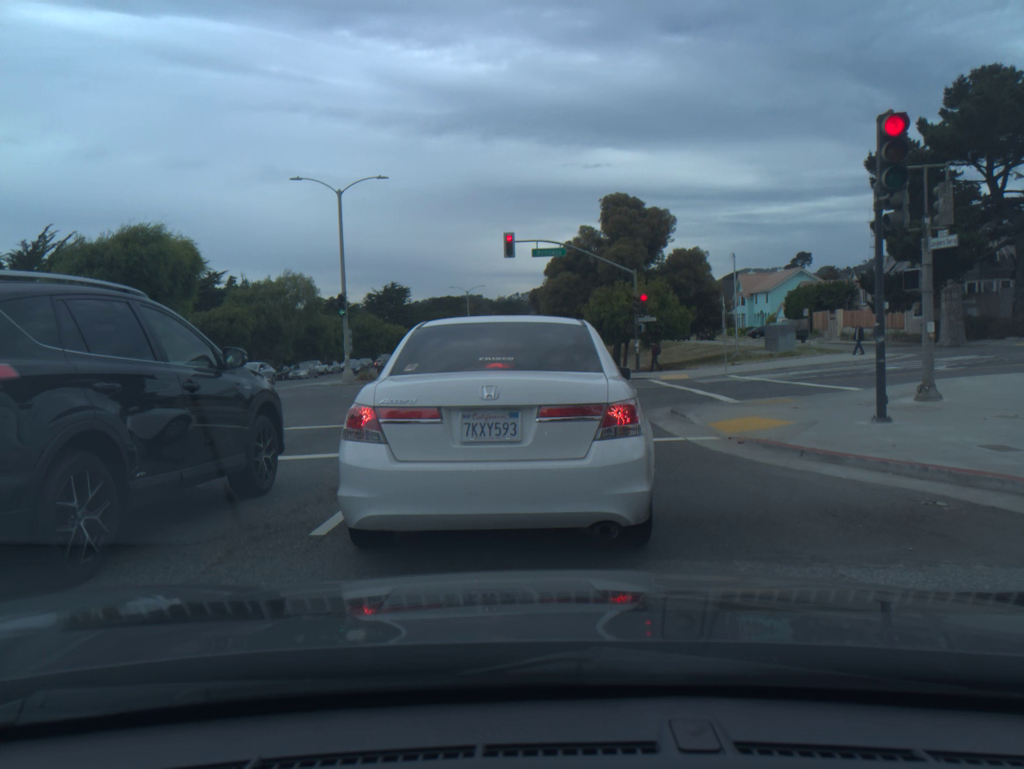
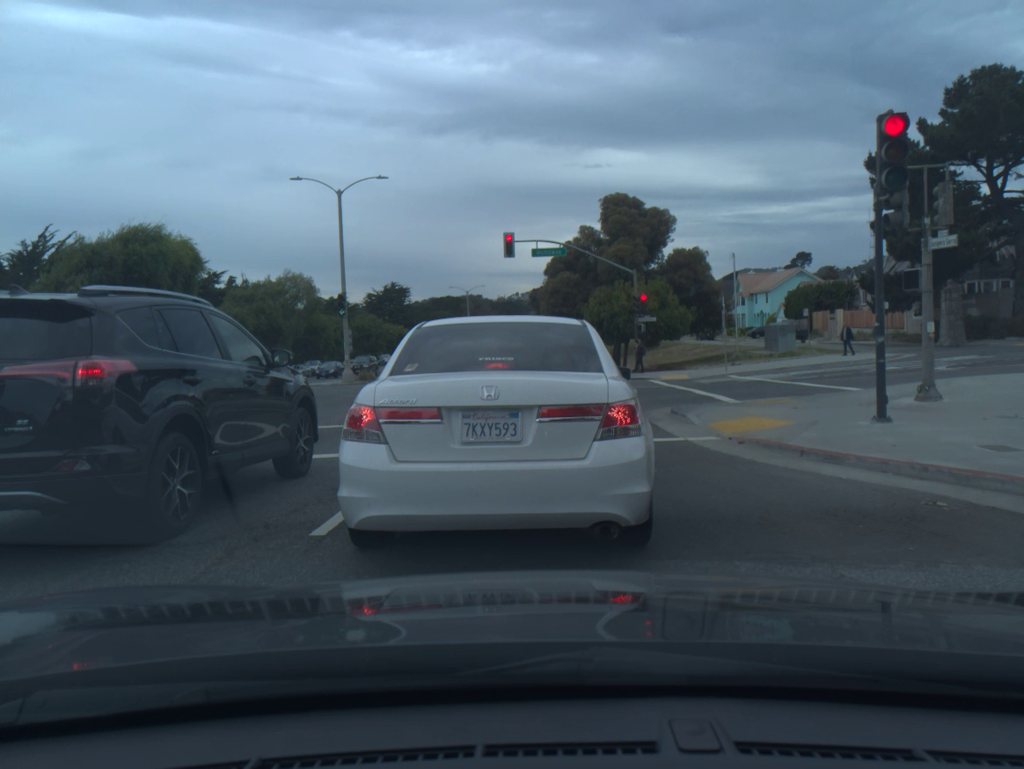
(0.0, 0.0) m; 0°
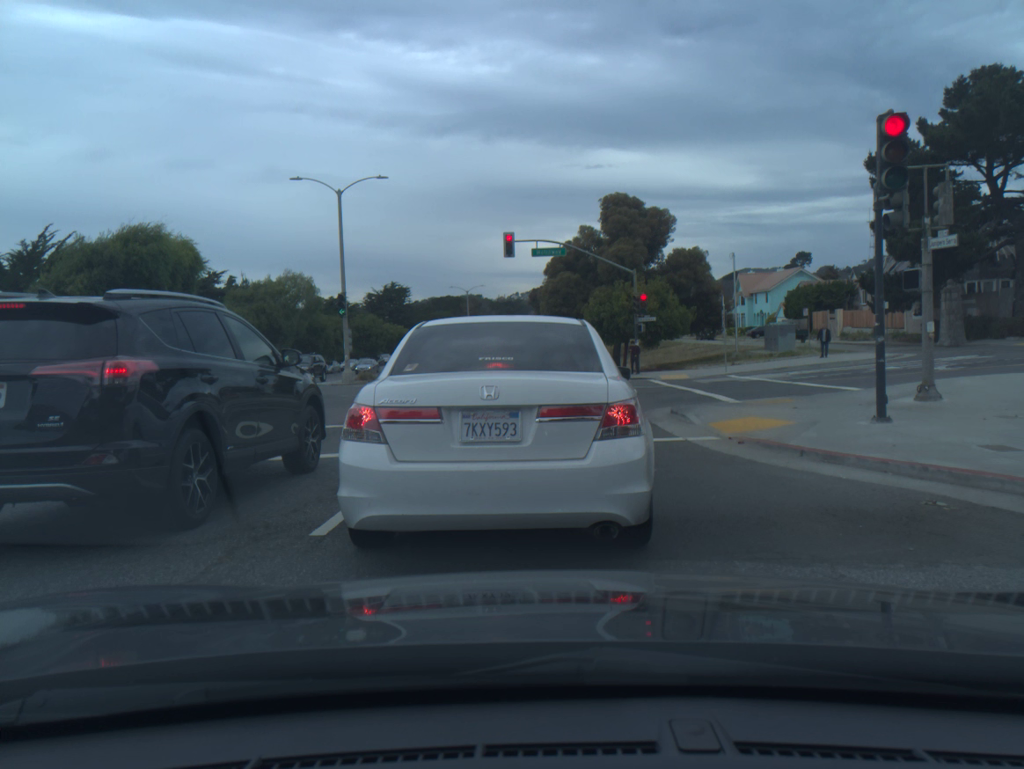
(0.0, +0.1) m; 0°
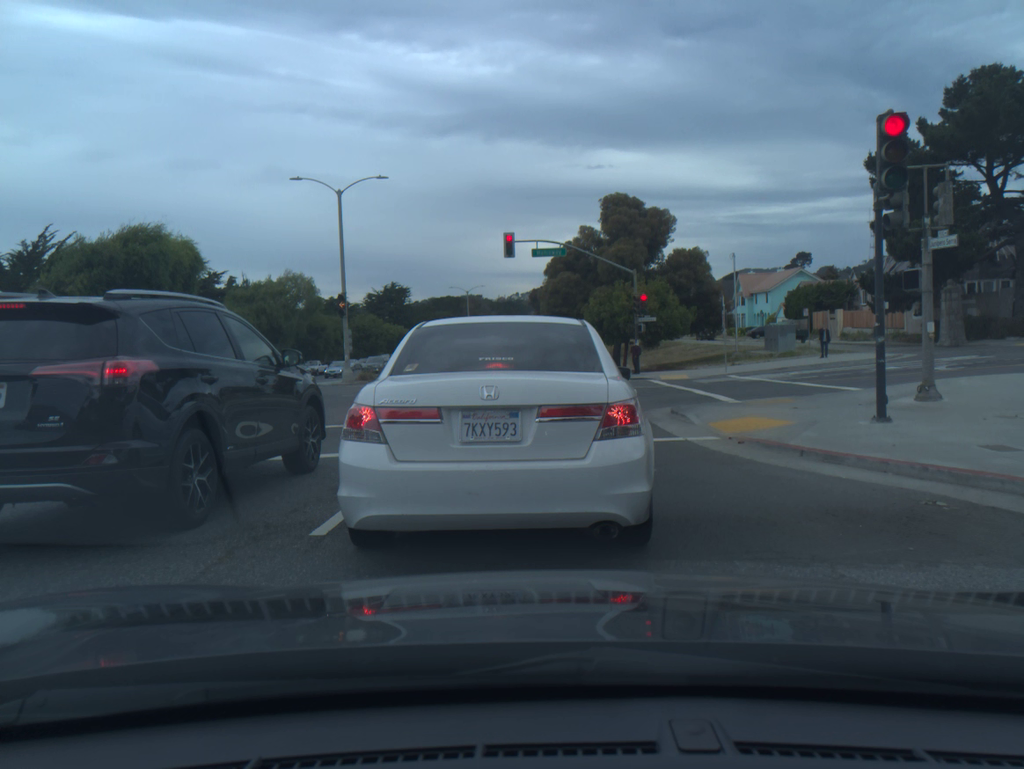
(0.0, 0.0) m; 0°
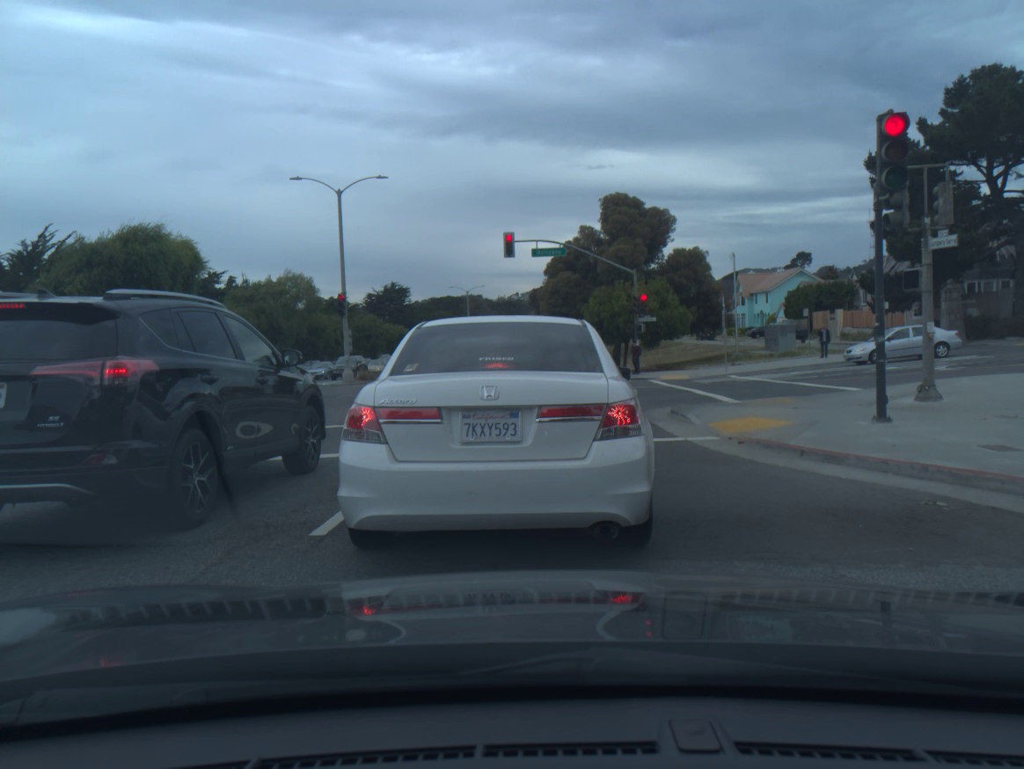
(0.0, 0.0) m; 0°
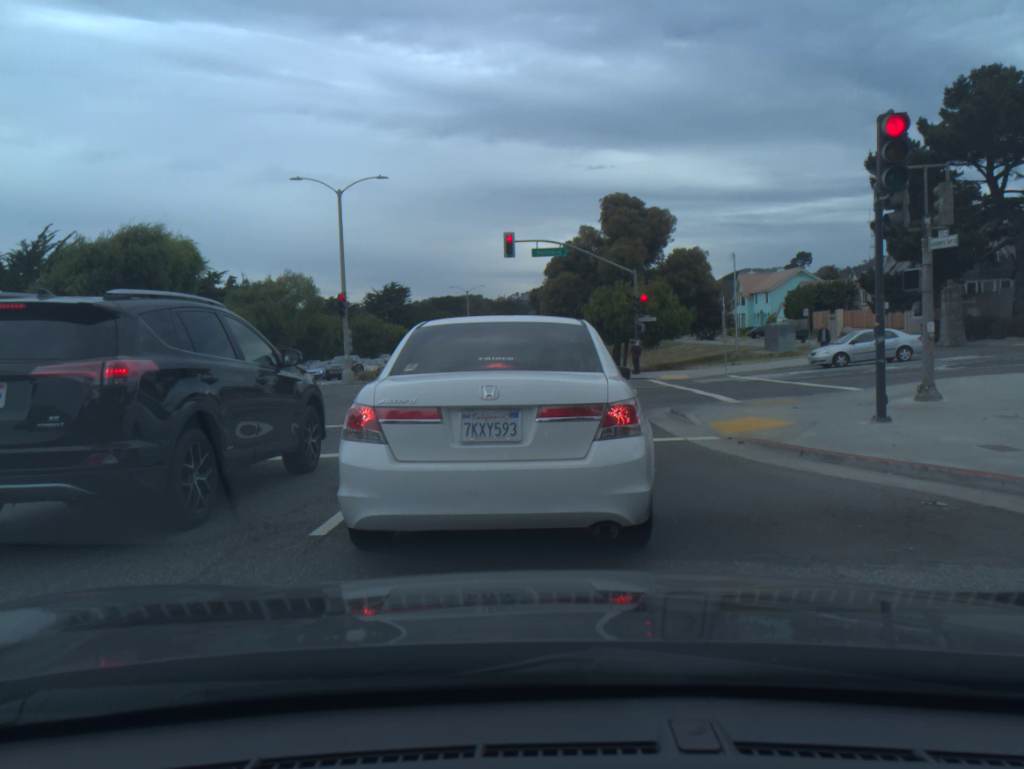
(0.0, 0.0) m; 0°
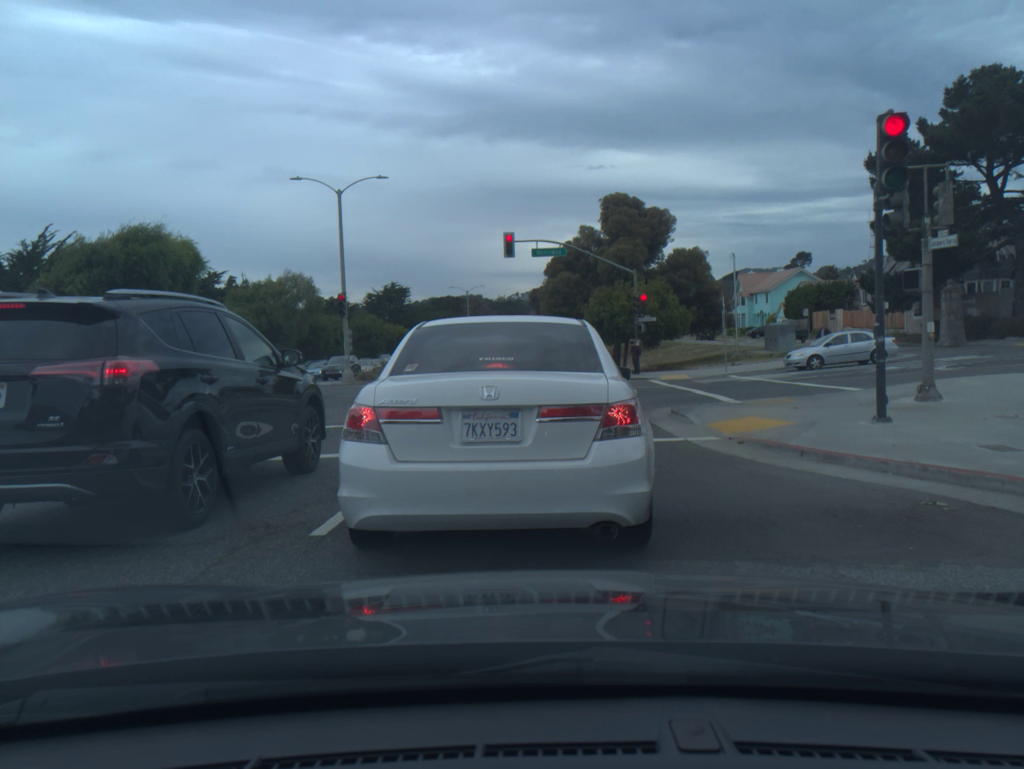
(0.0, 0.0) m; 0°
